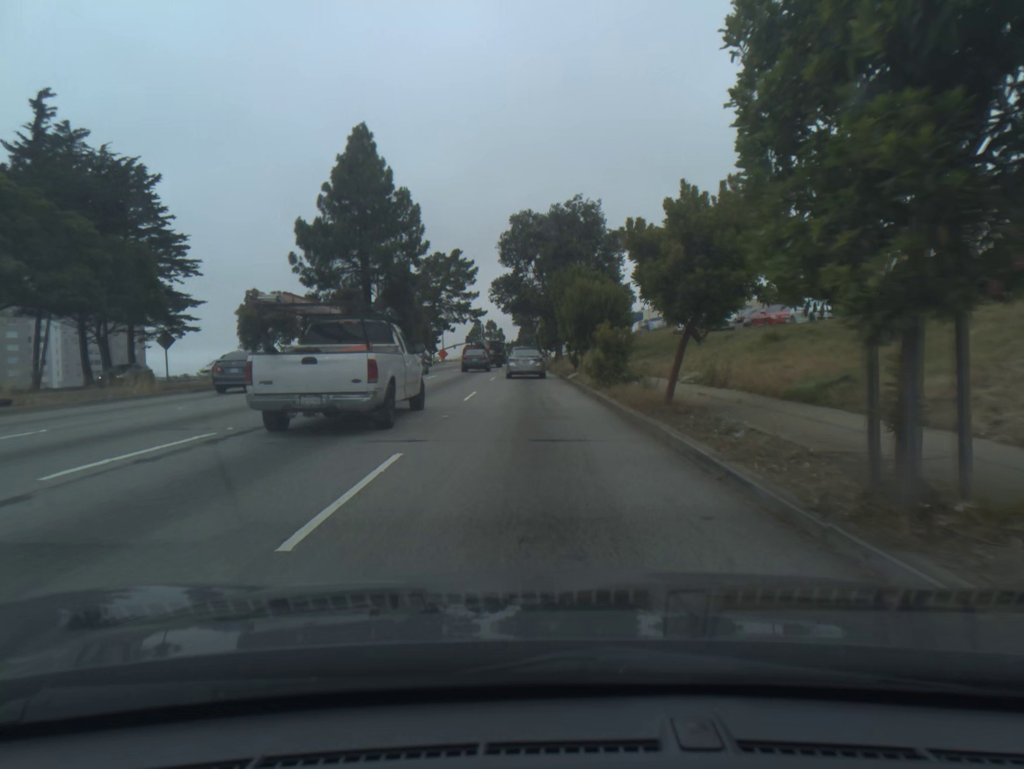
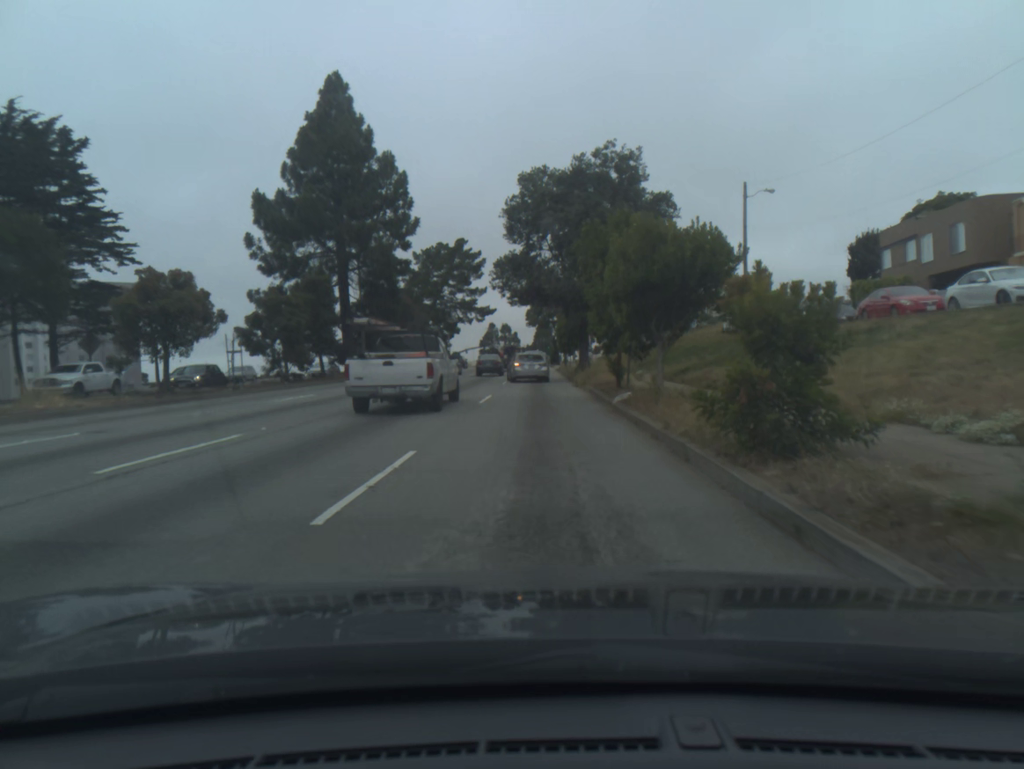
(-0.2, +13.9) m; -1°
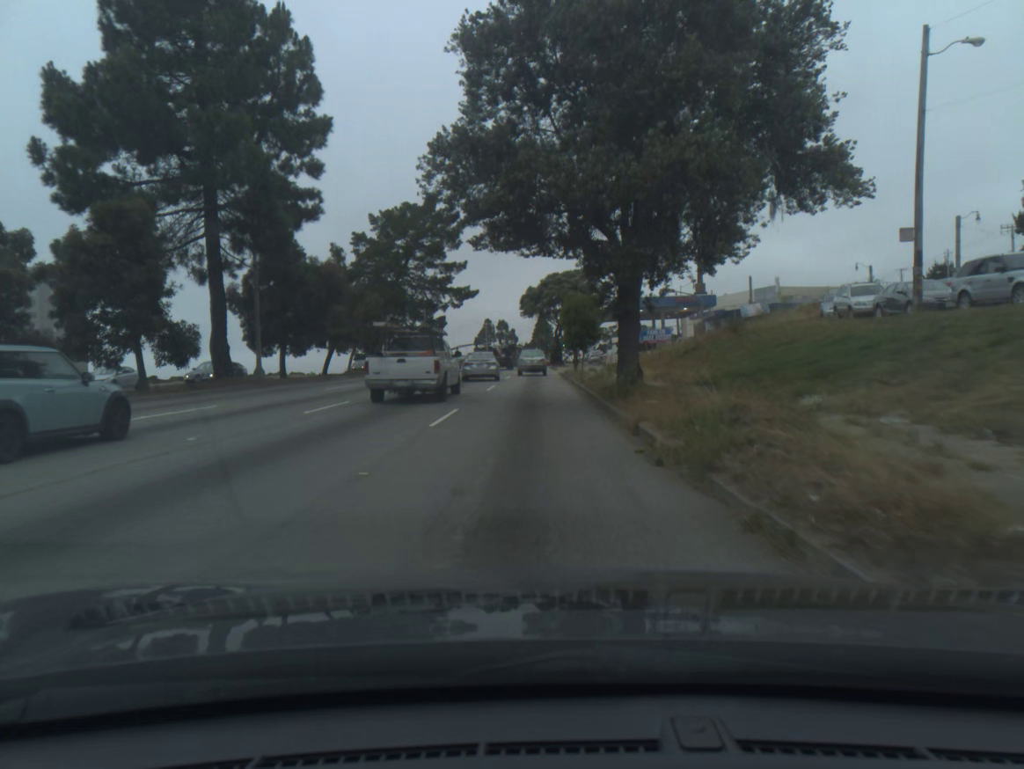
(+0.1, +22.2) m; 0°
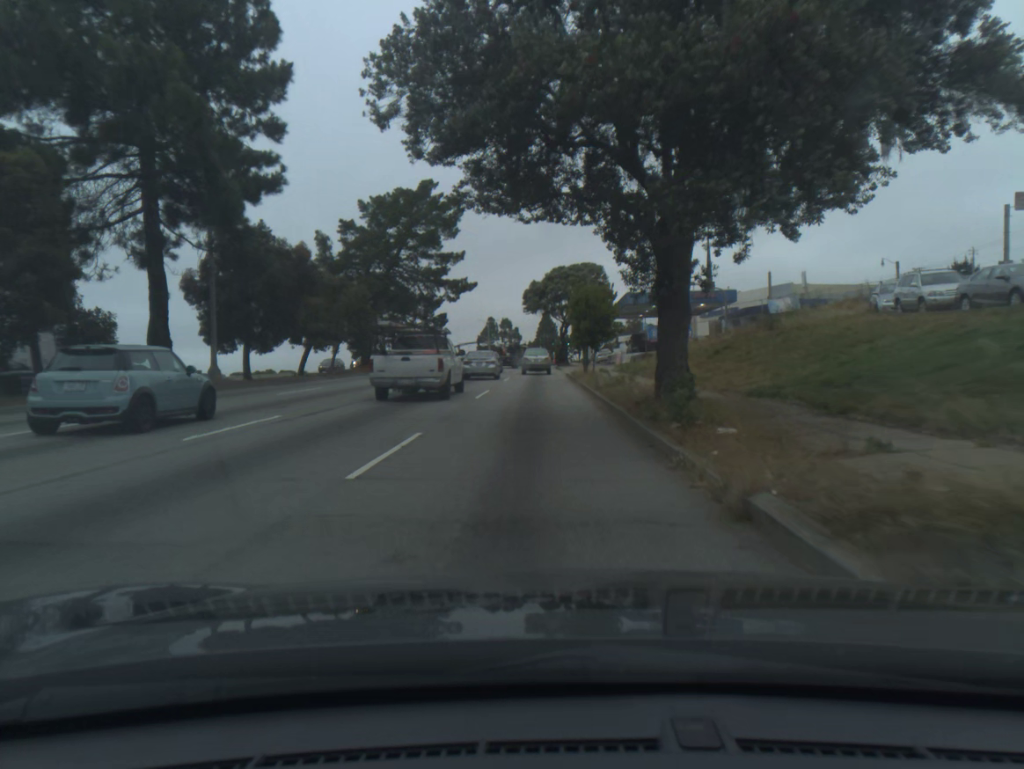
(0.0, +5.9) m; 0°
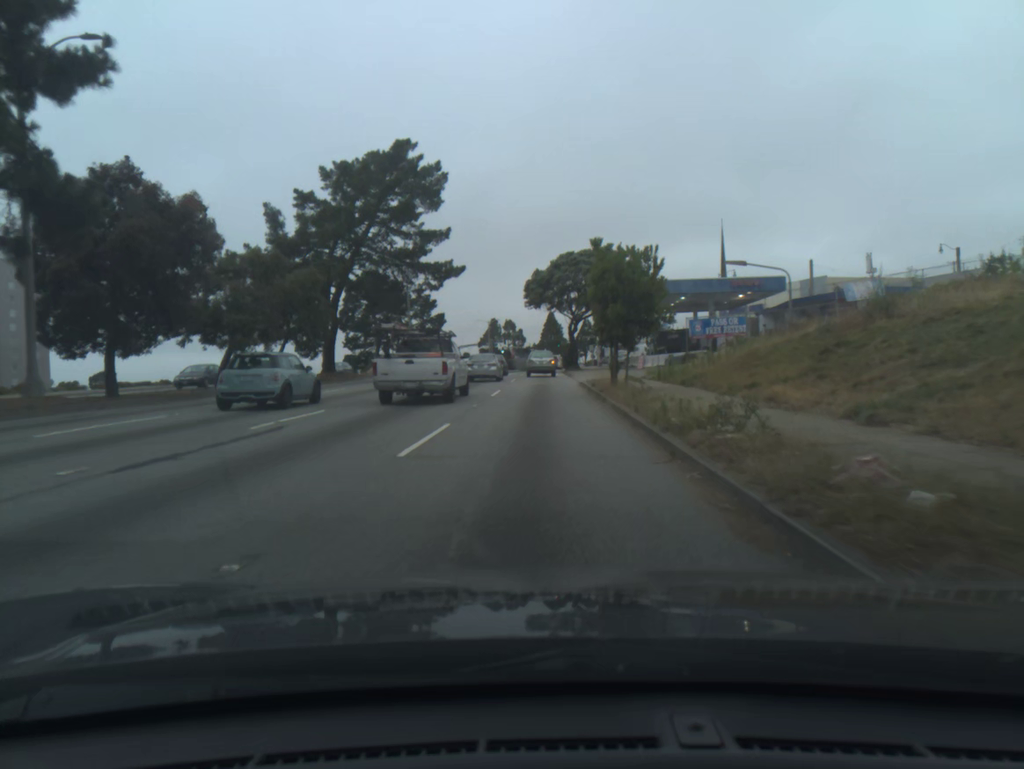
(0.0, +12.1) m; 0°
